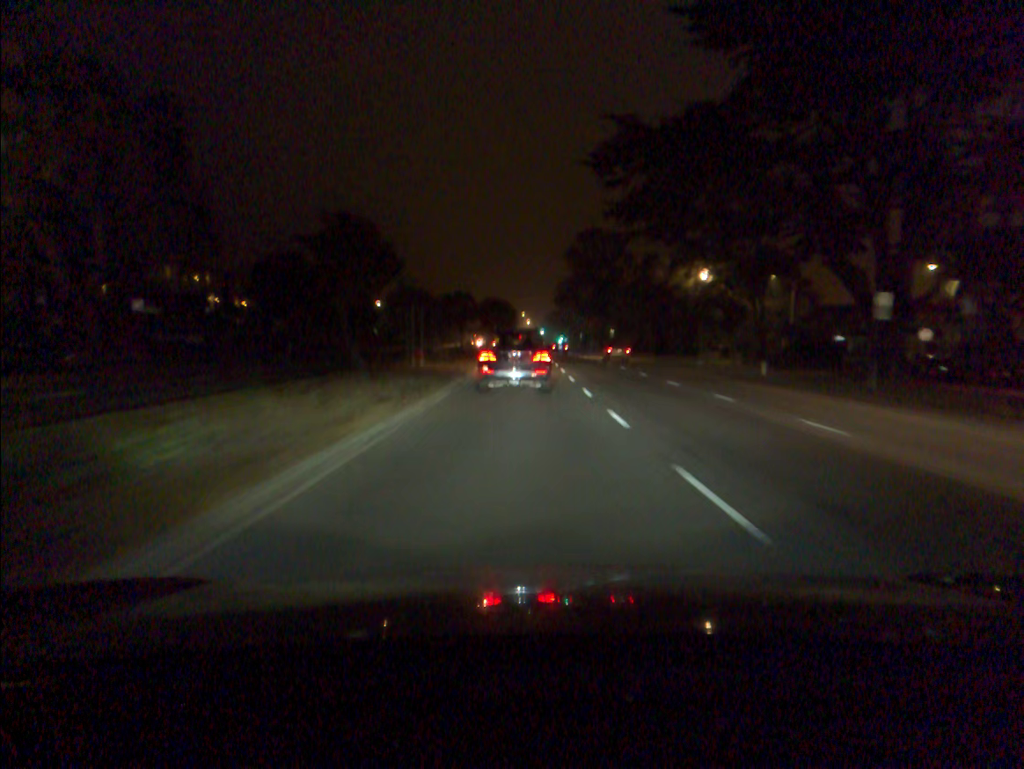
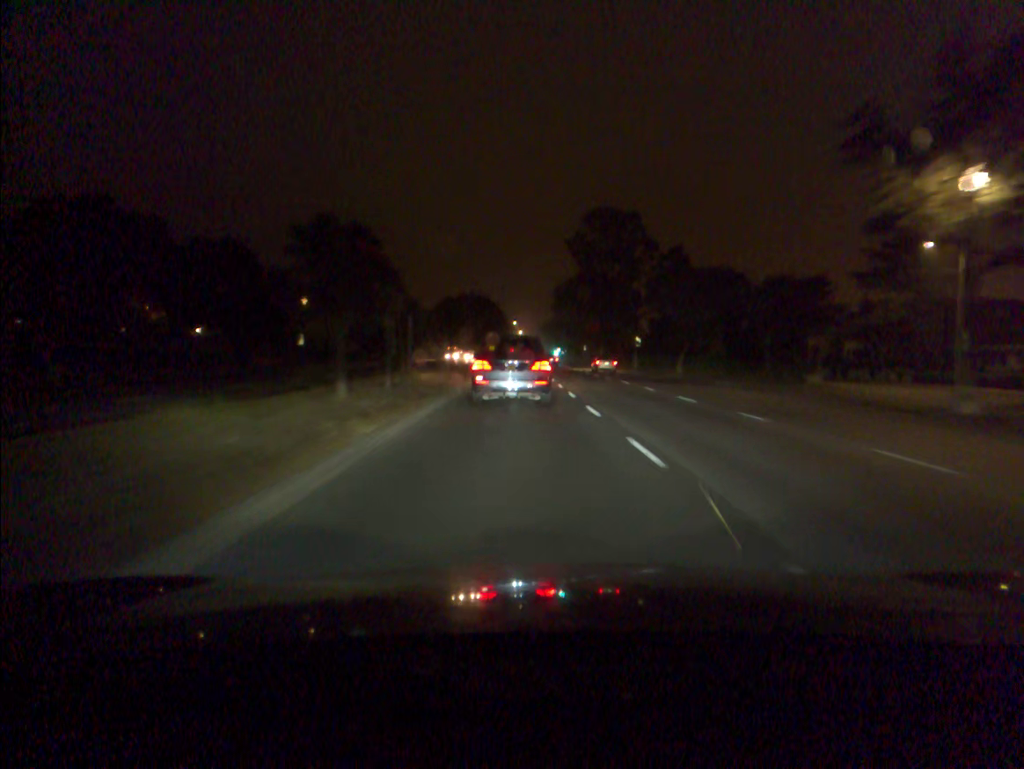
(+0.2, +33.2) m; +1°
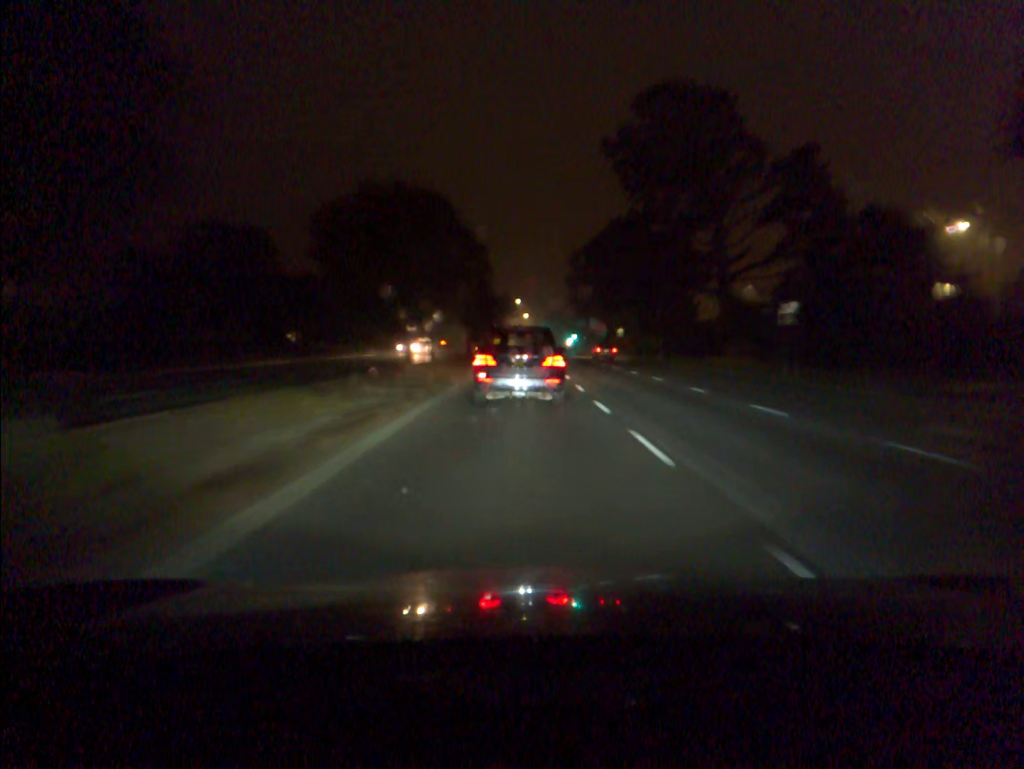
(-0.1, +44.0) m; 0°
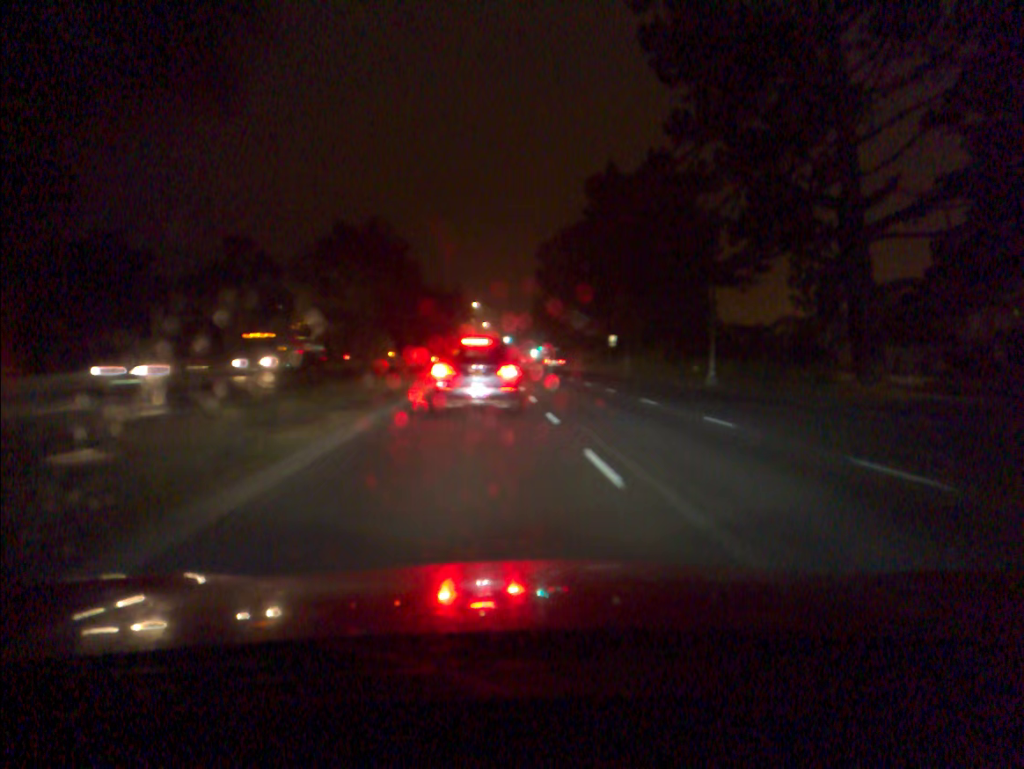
(+0.3, +29.7) m; +3°
